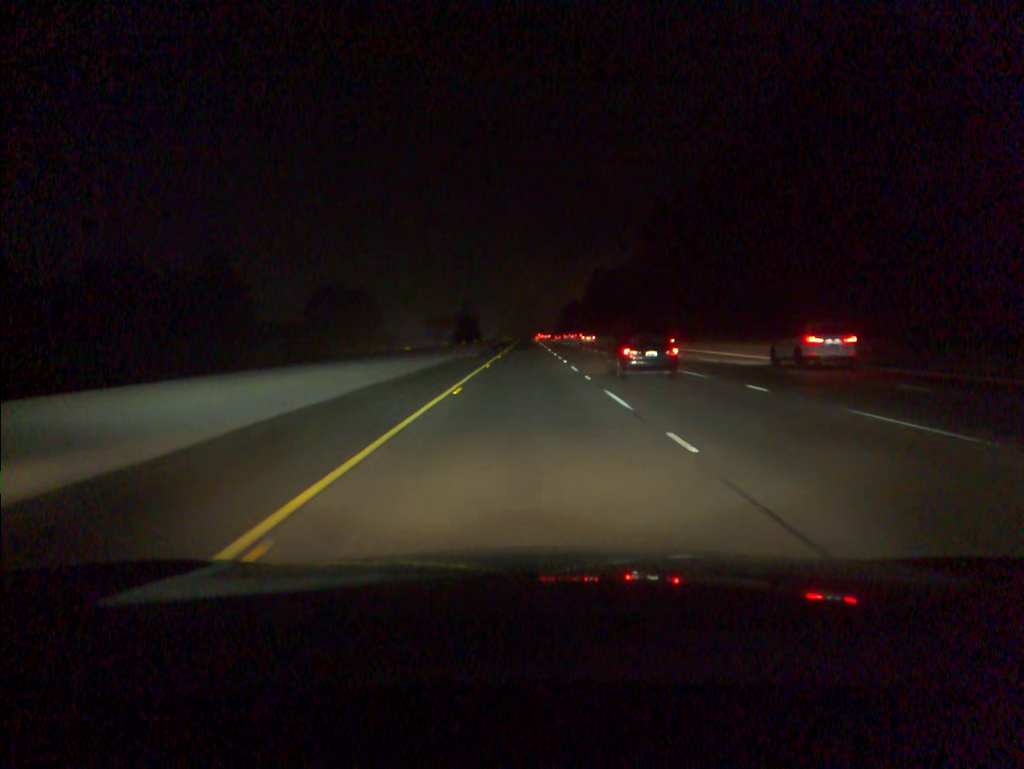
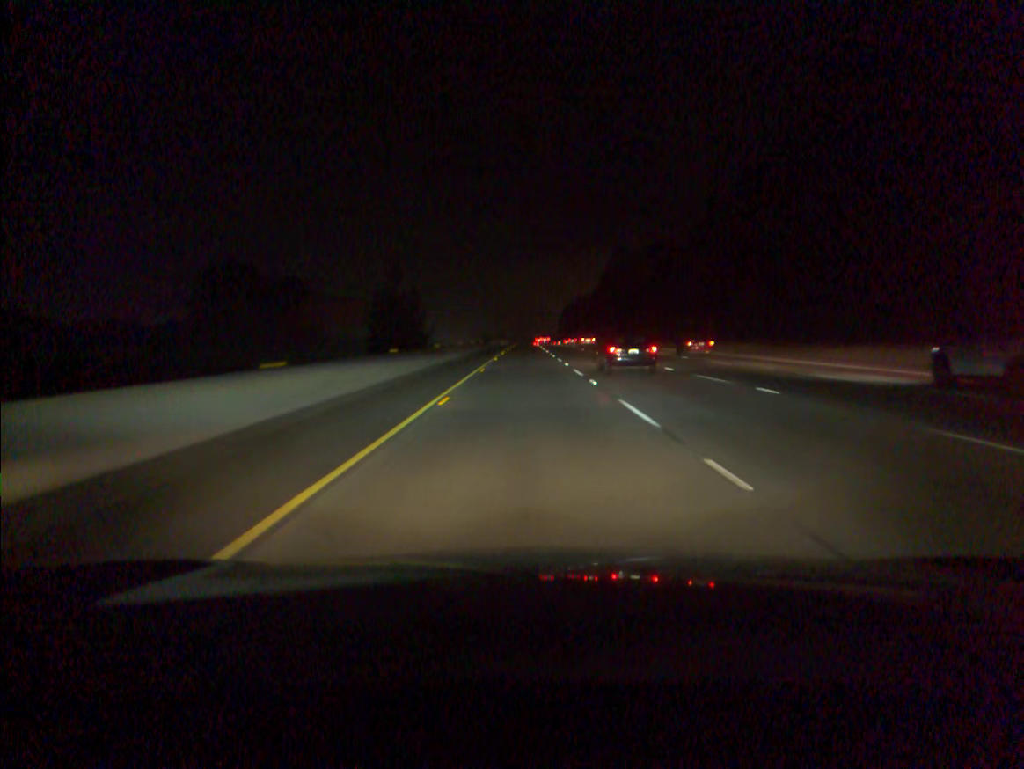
(0.0, +75.9) m; 0°
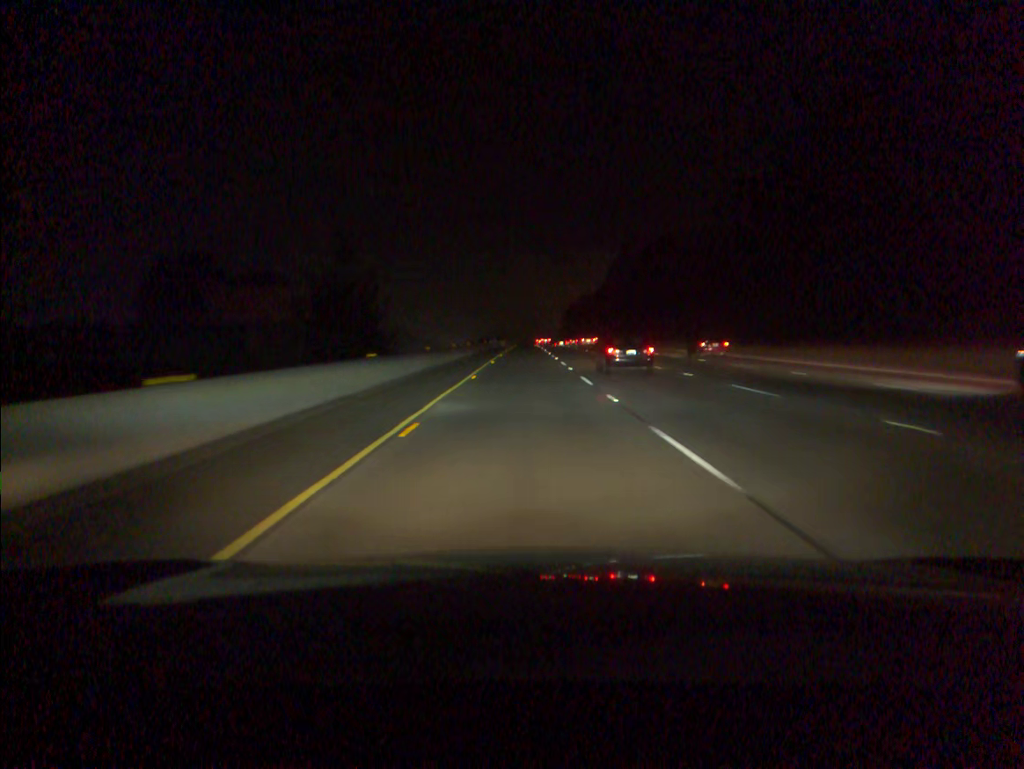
(0.0, +19.0) m; 0°
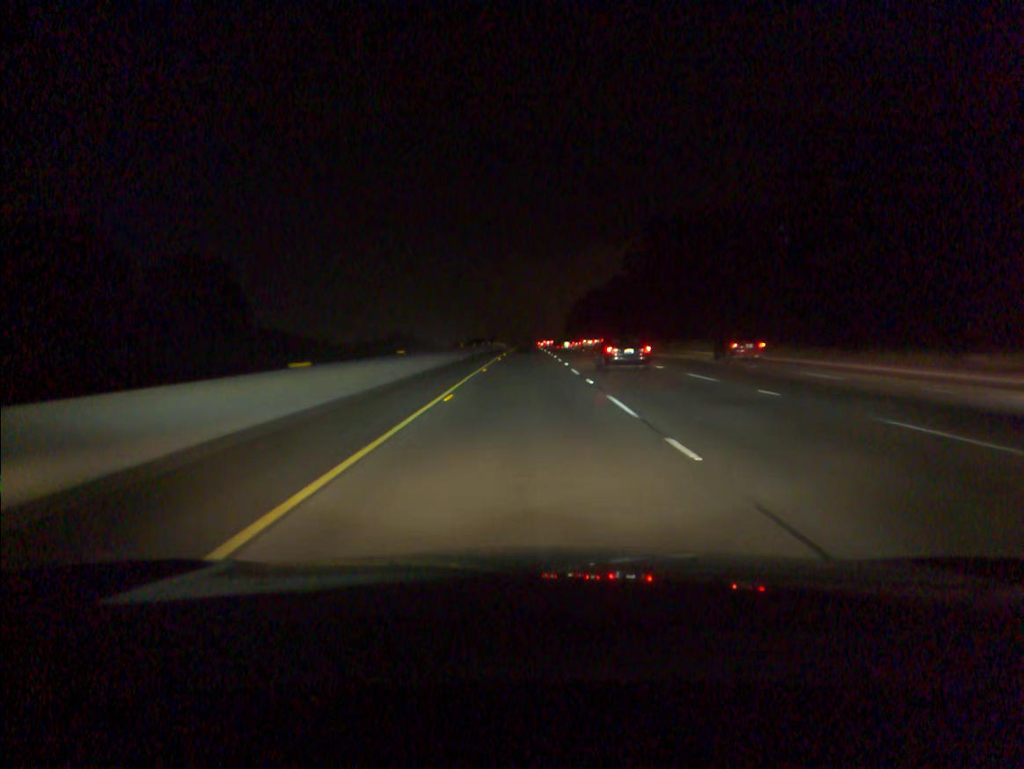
(0.0, +38.0) m; 0°
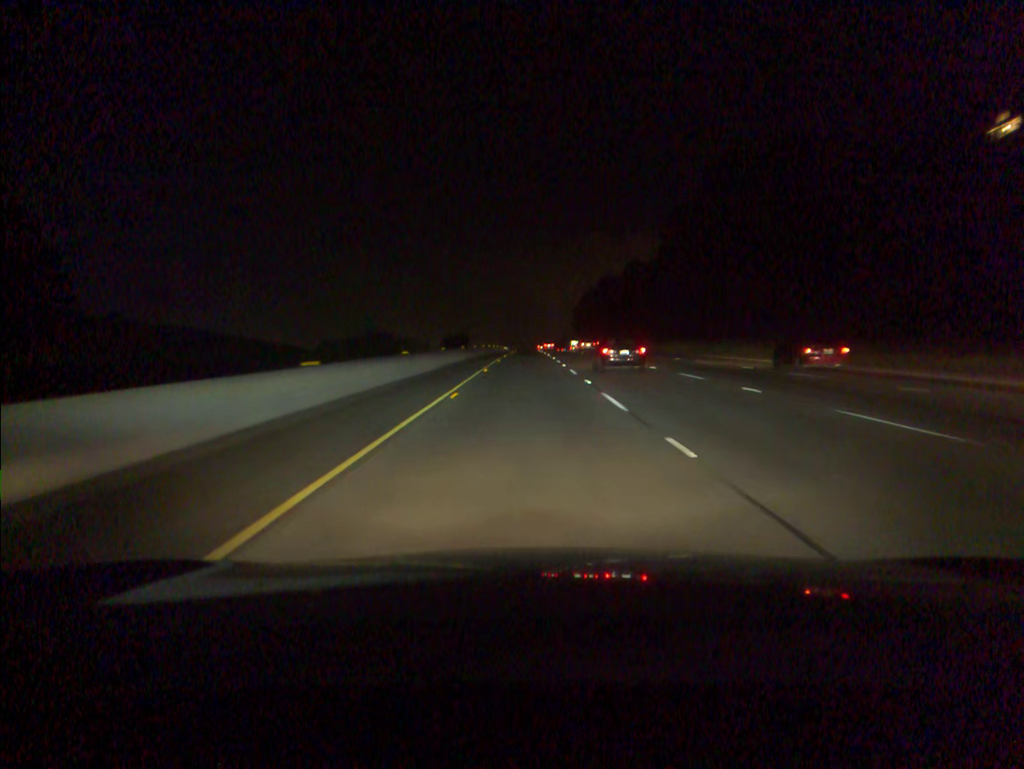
(0.0, +57.2) m; 0°
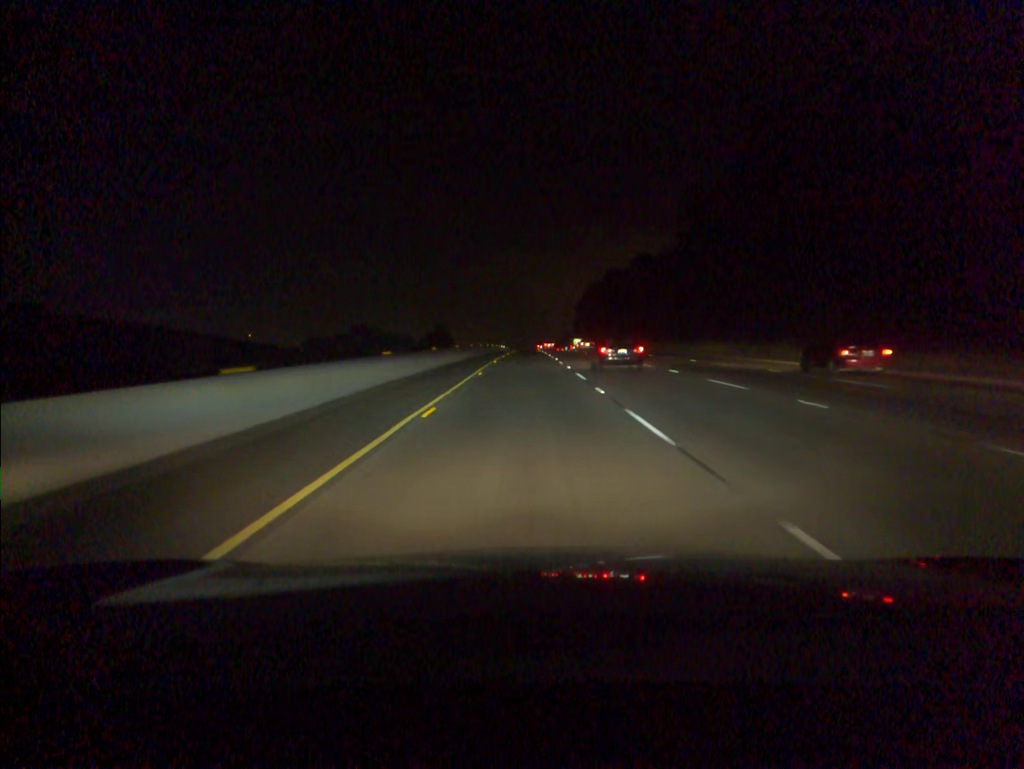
(0.0, +19.1) m; 0°
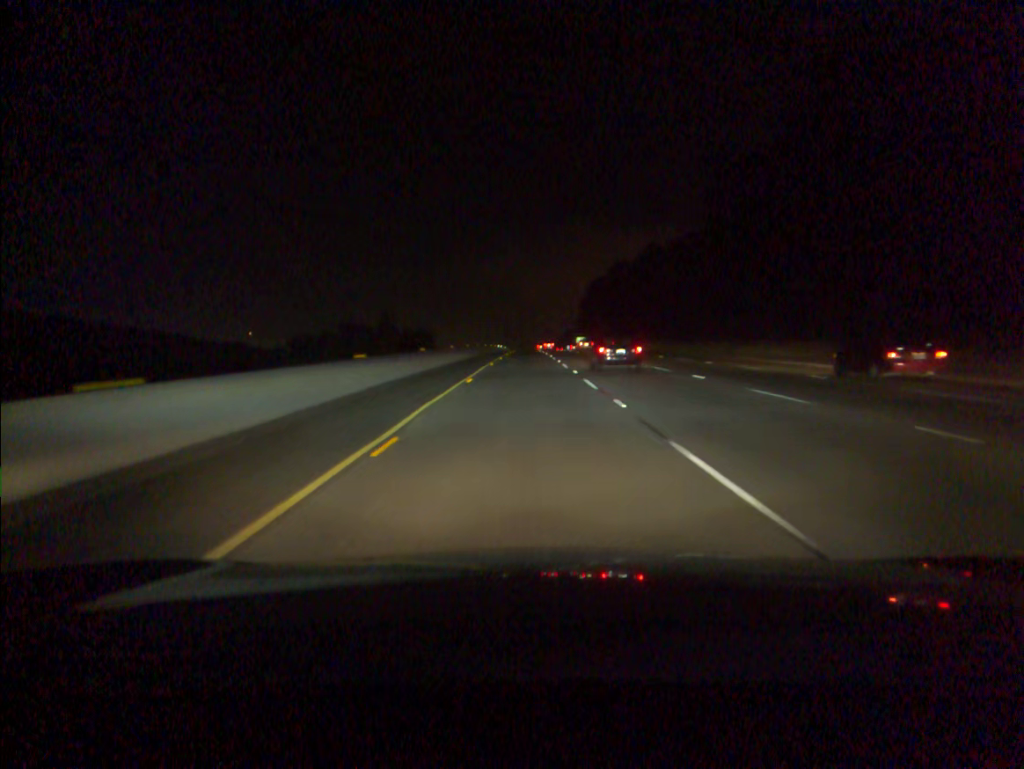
(0.0, +19.1) m; 0°
